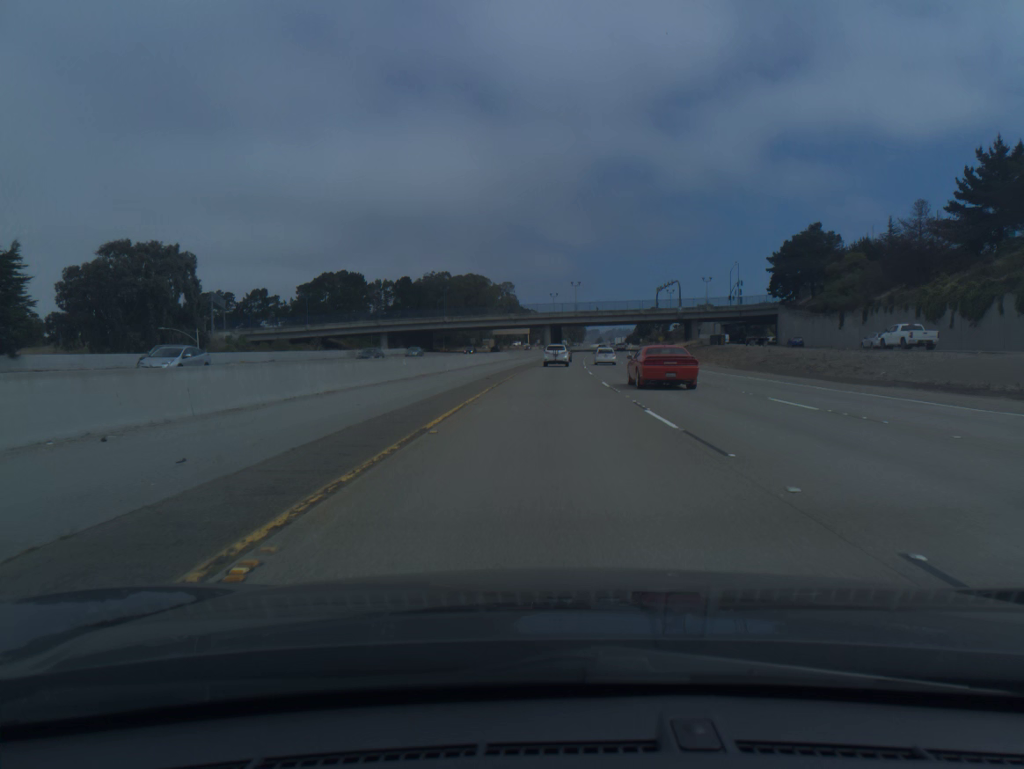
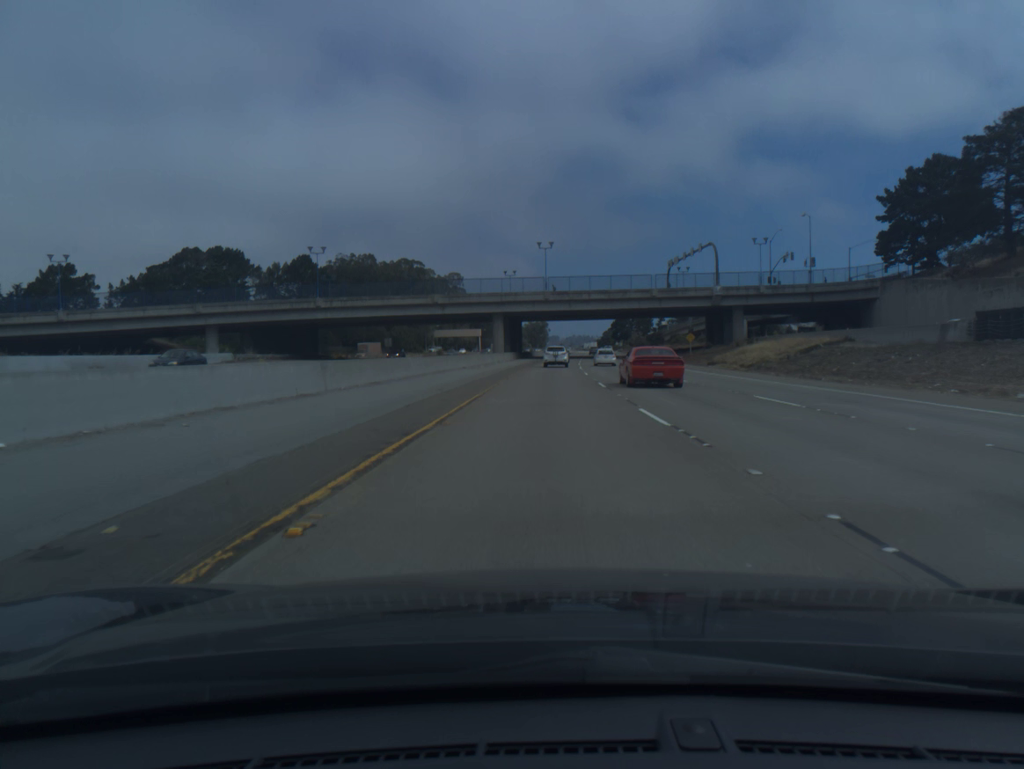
(+1.8, +71.5) m; +3°
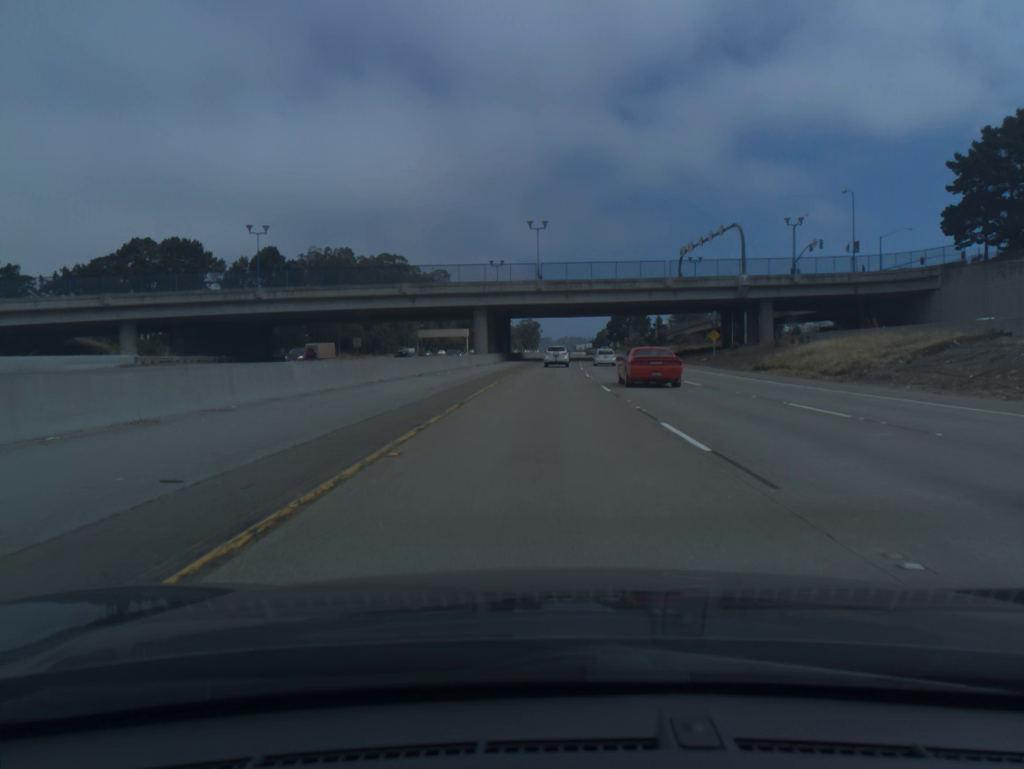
(+0.1, +17.8) m; +1°
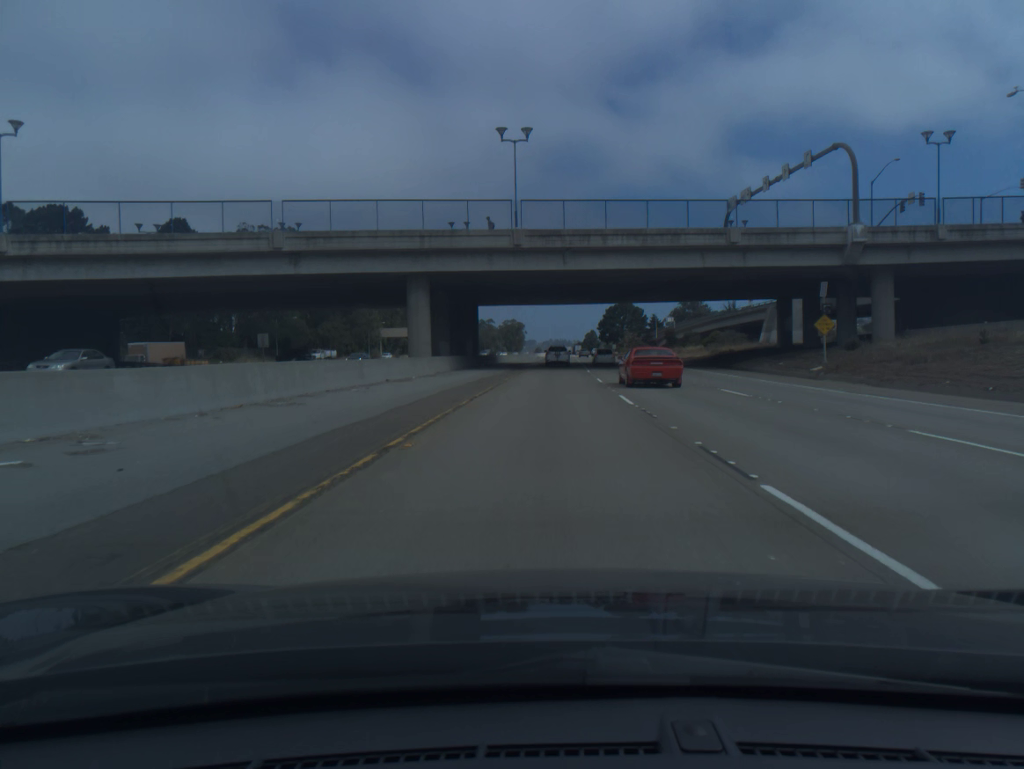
(+0.3, +35.7) m; +1°
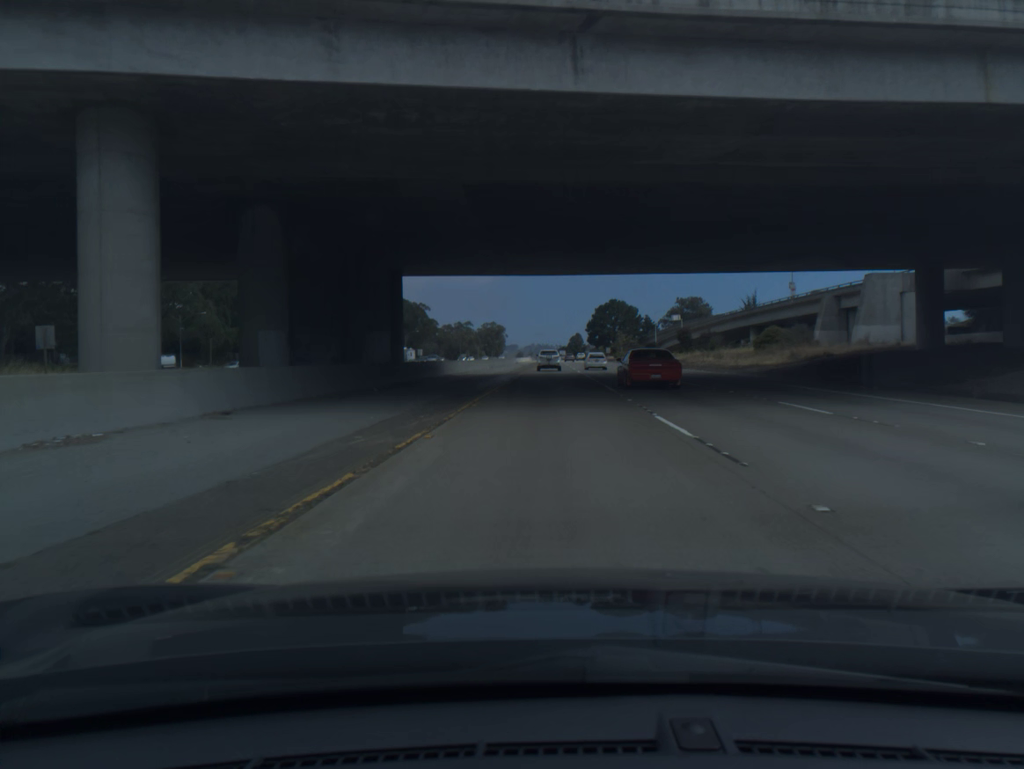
(+0.4, +35.6) m; +1°
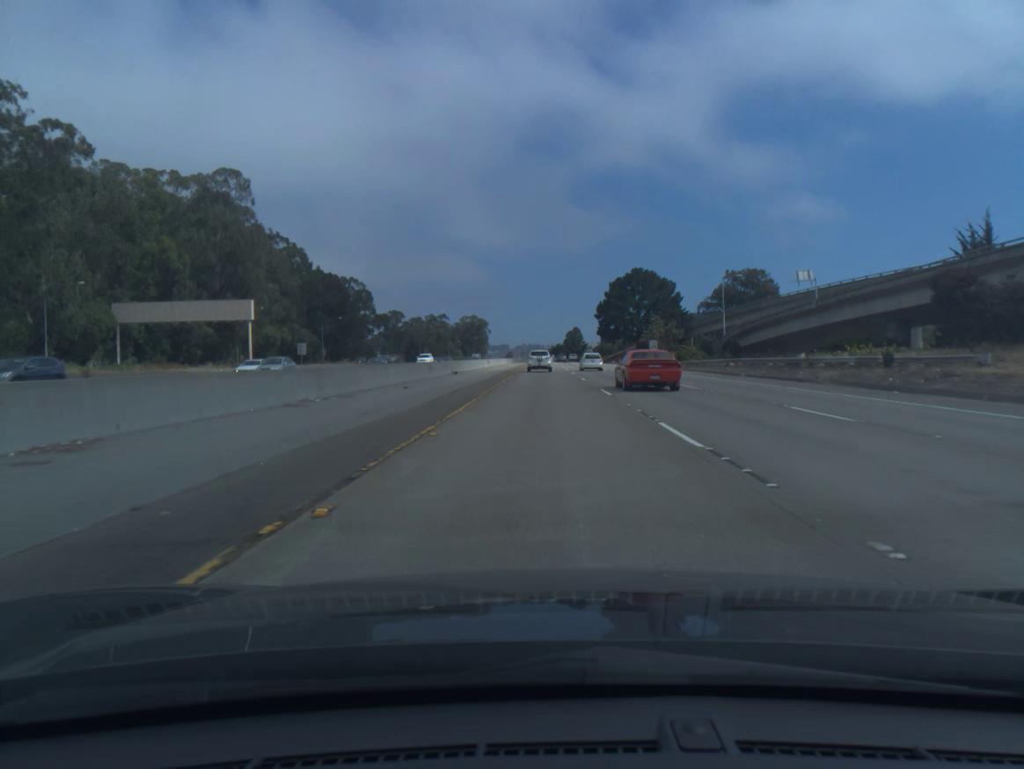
(+1.2, +88.8) m; +1°
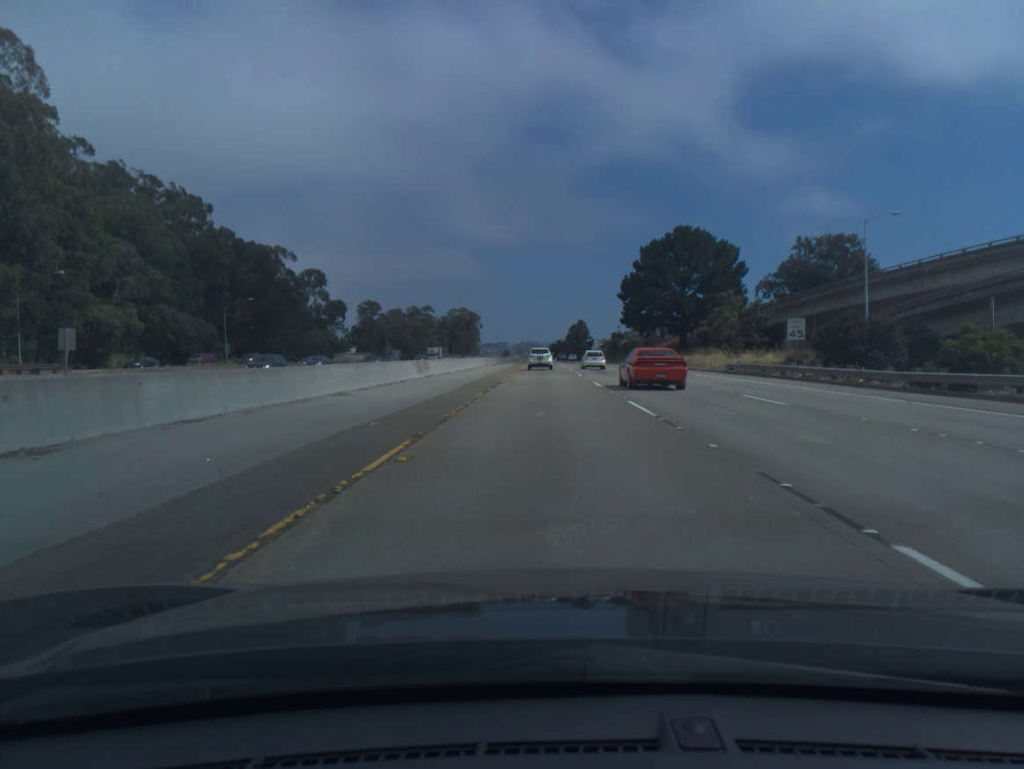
(-0.1, +53.0) m; 0°
